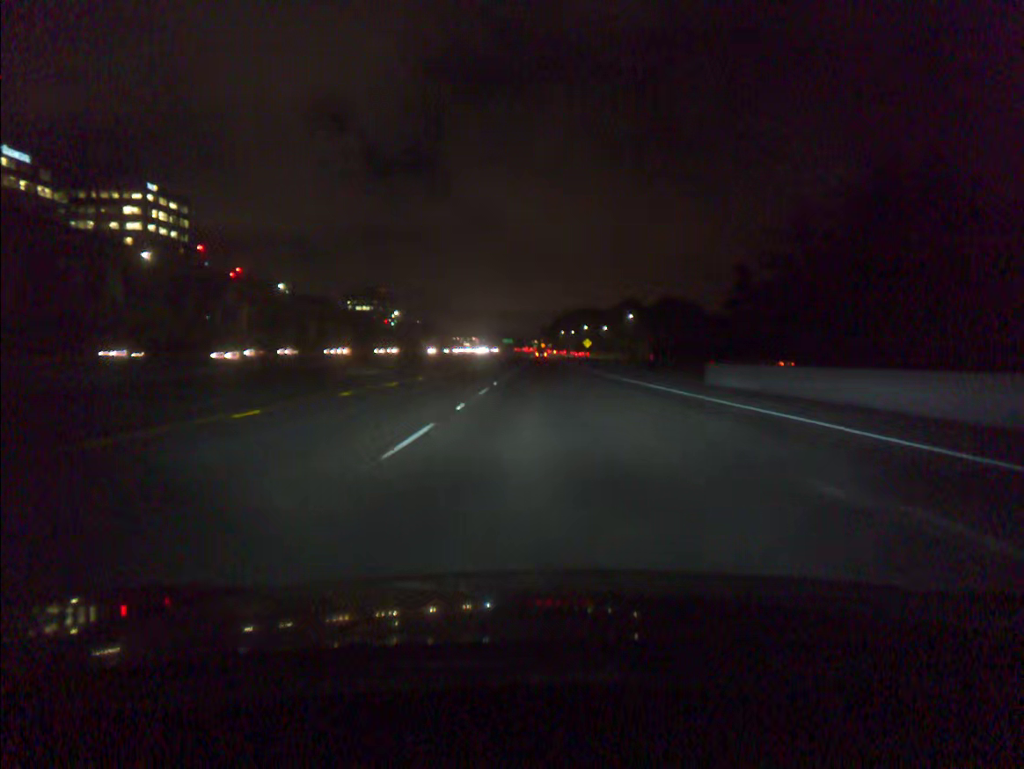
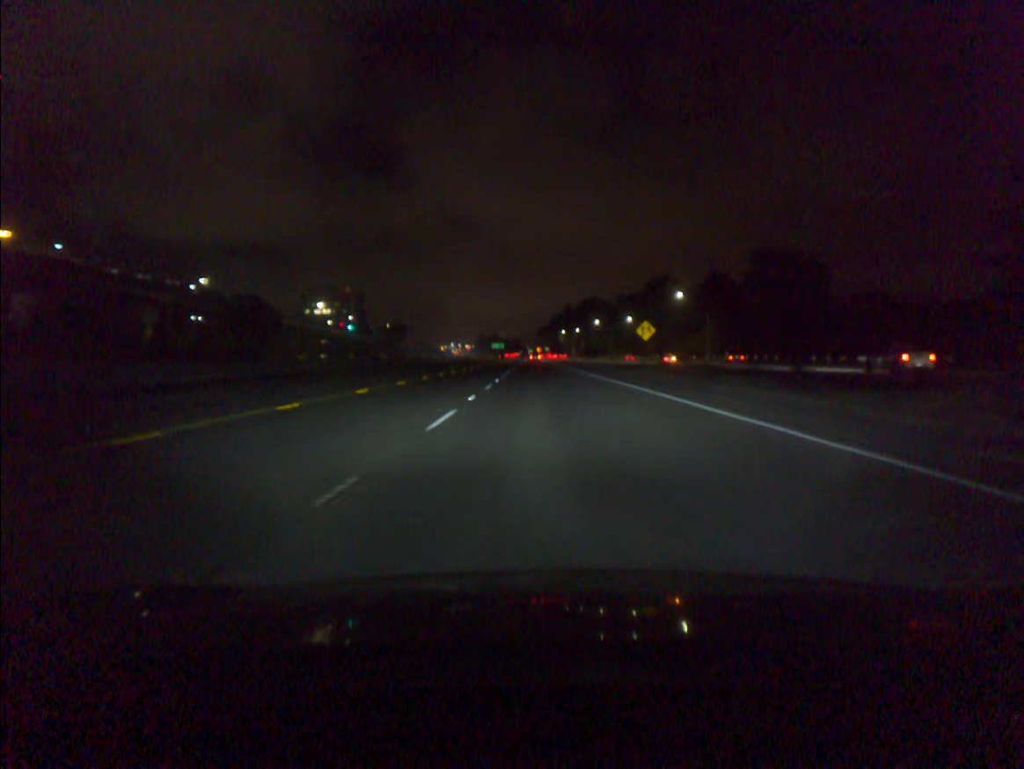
(-0.1, +84.7) m; 0°
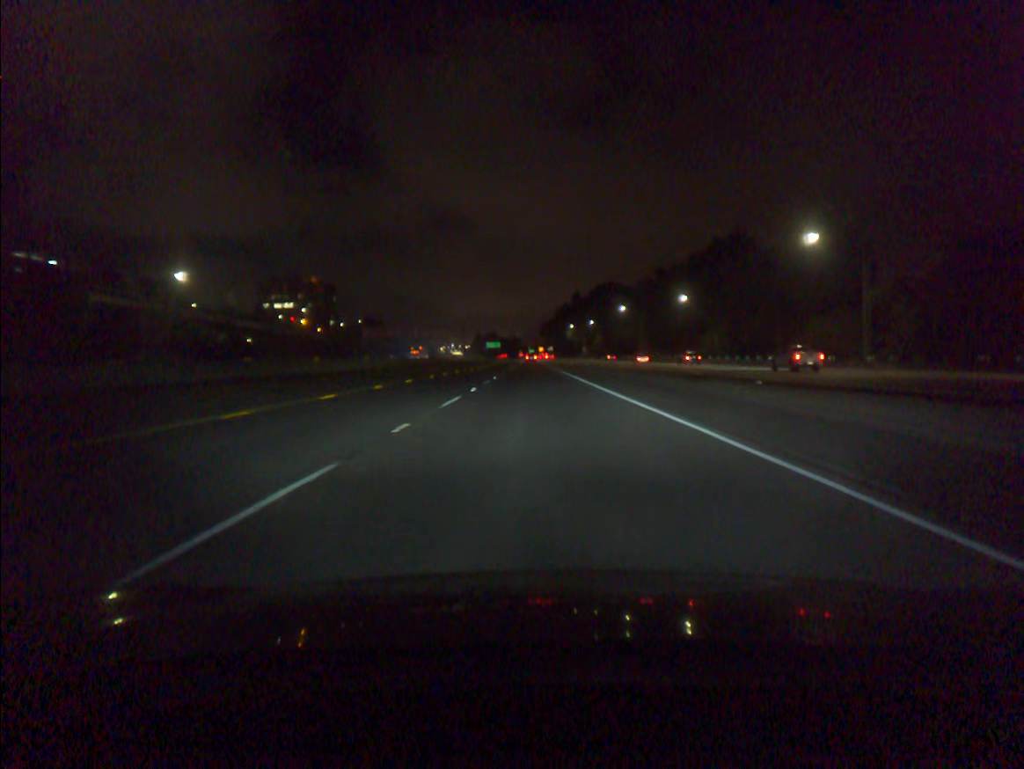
(0.0, +67.7) m; 0°
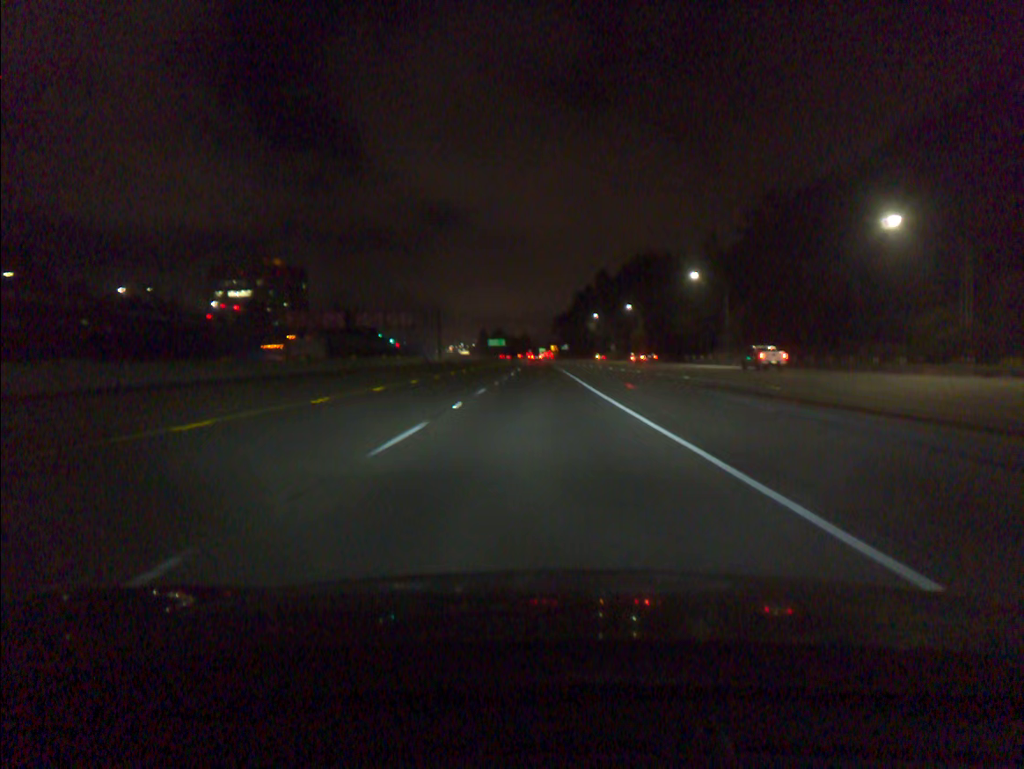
(-0.4, +67.6) m; -1°
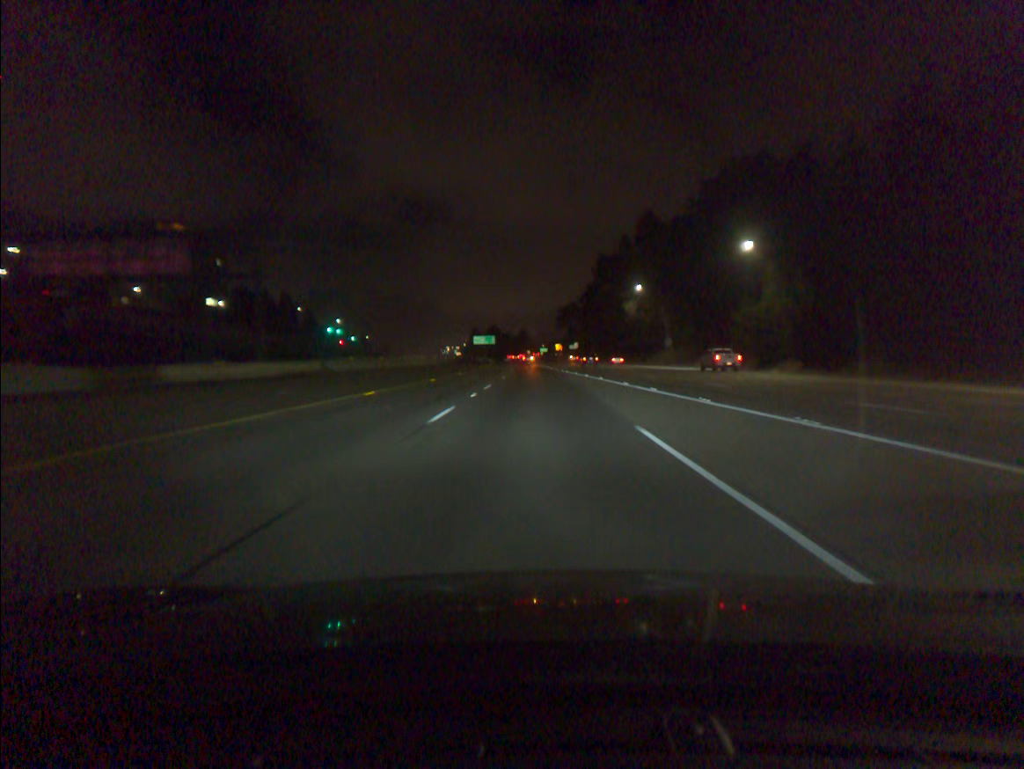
(-0.1, +84.6) m; 0°
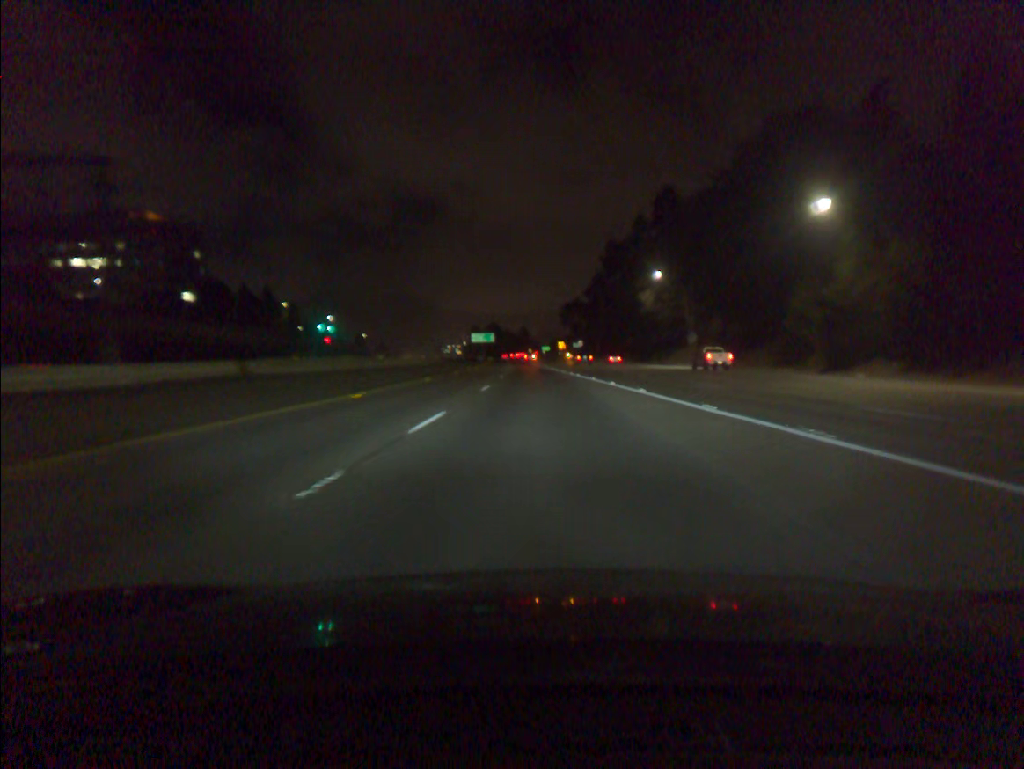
(0.0, +16.9) m; 0°
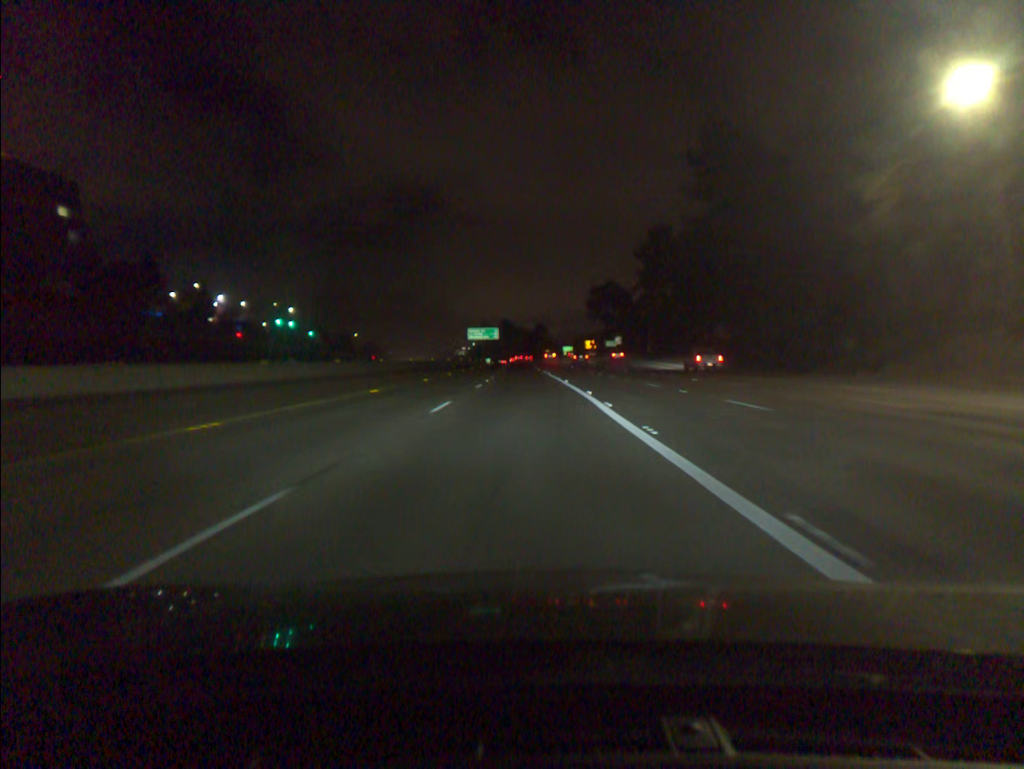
(-0.5, +67.8) m; -1°
